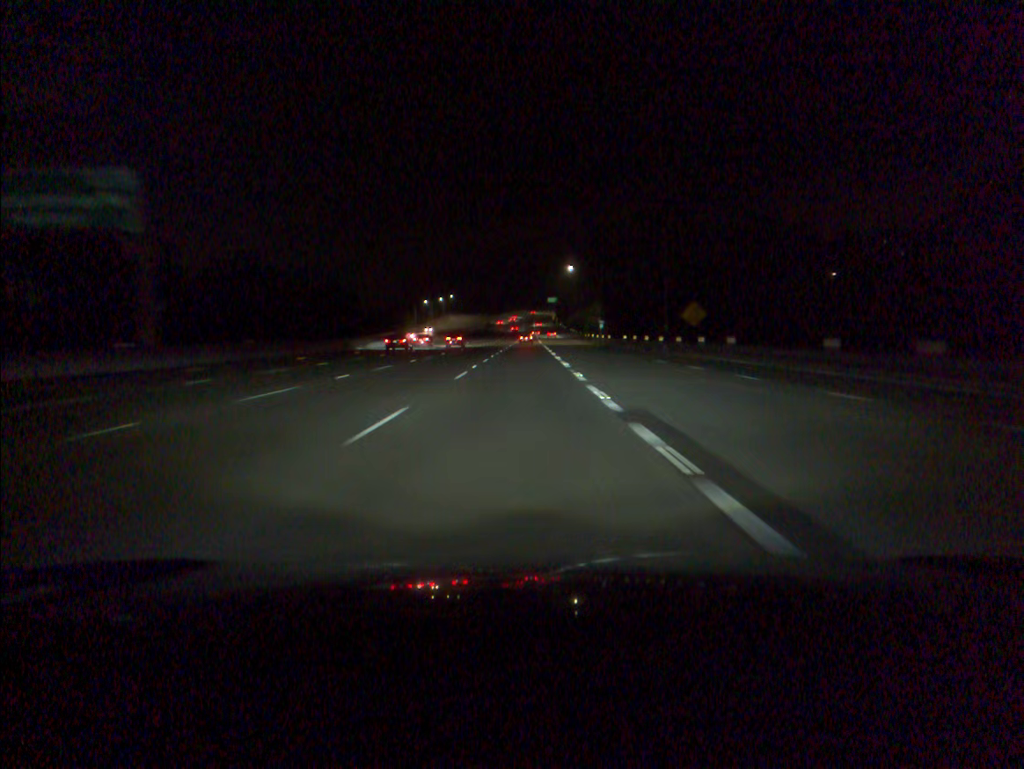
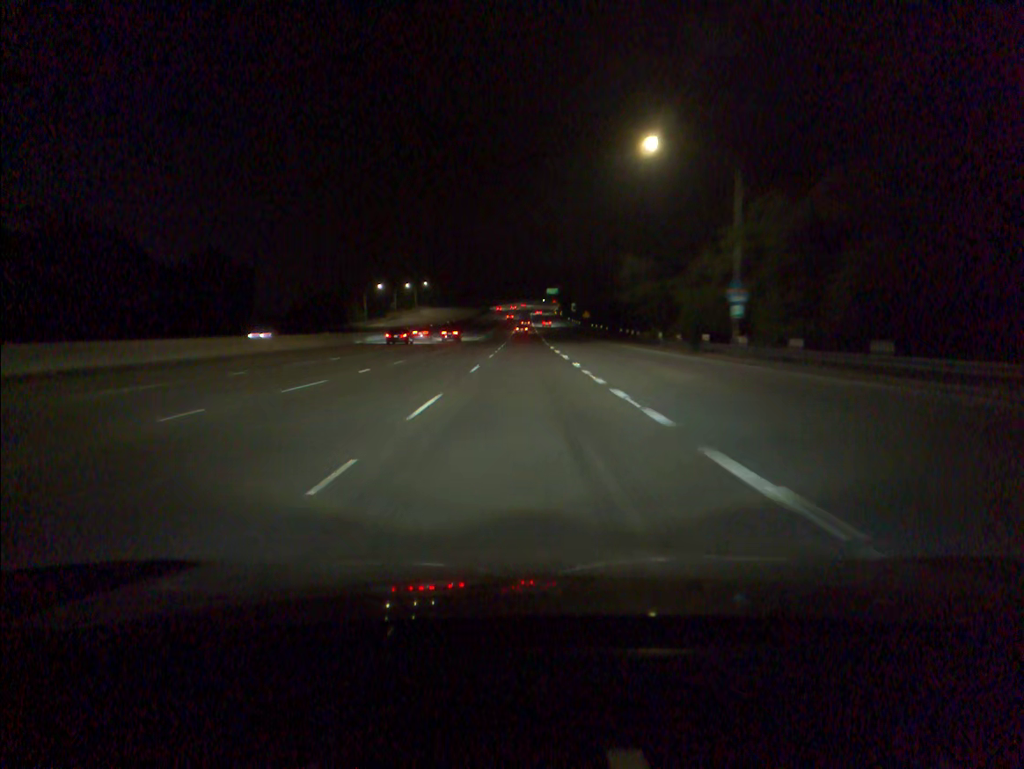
(+0.2, +83.6) m; 0°
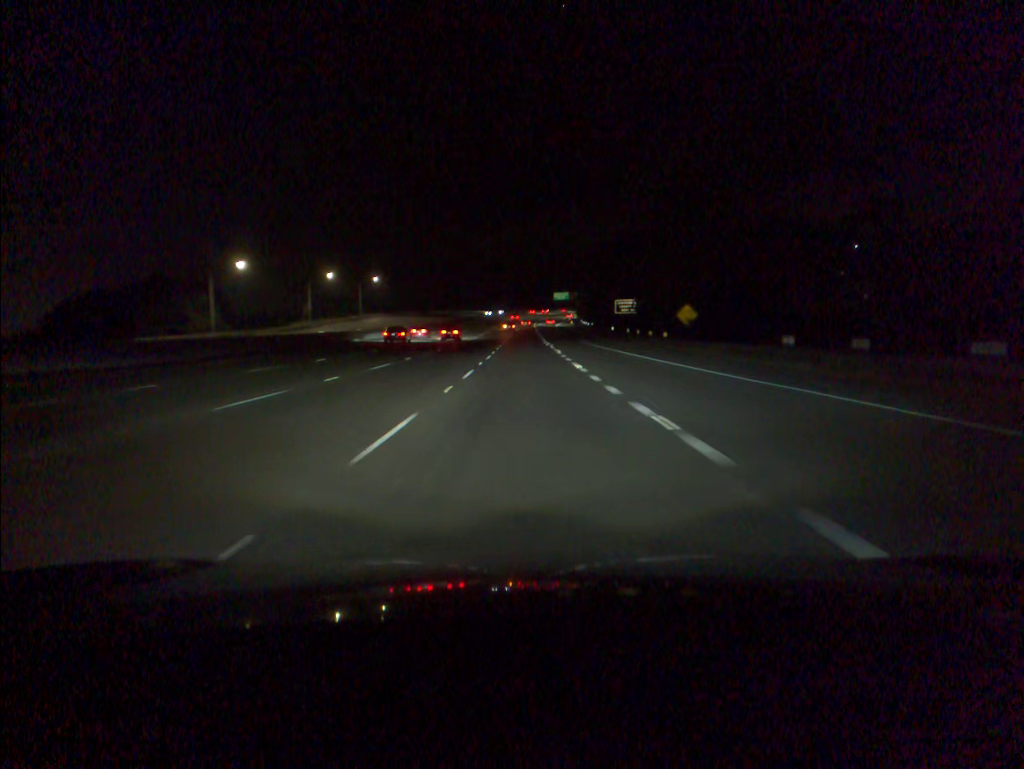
(+0.2, +103.5) m; 0°
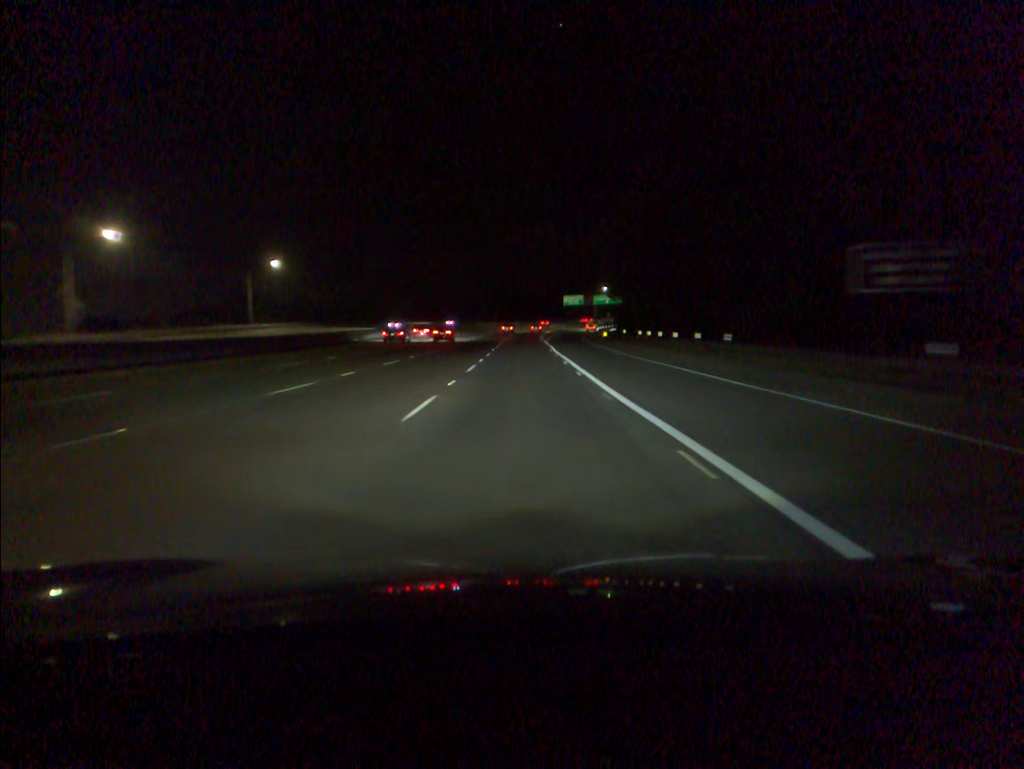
(+0.1, +82.4) m; 0°
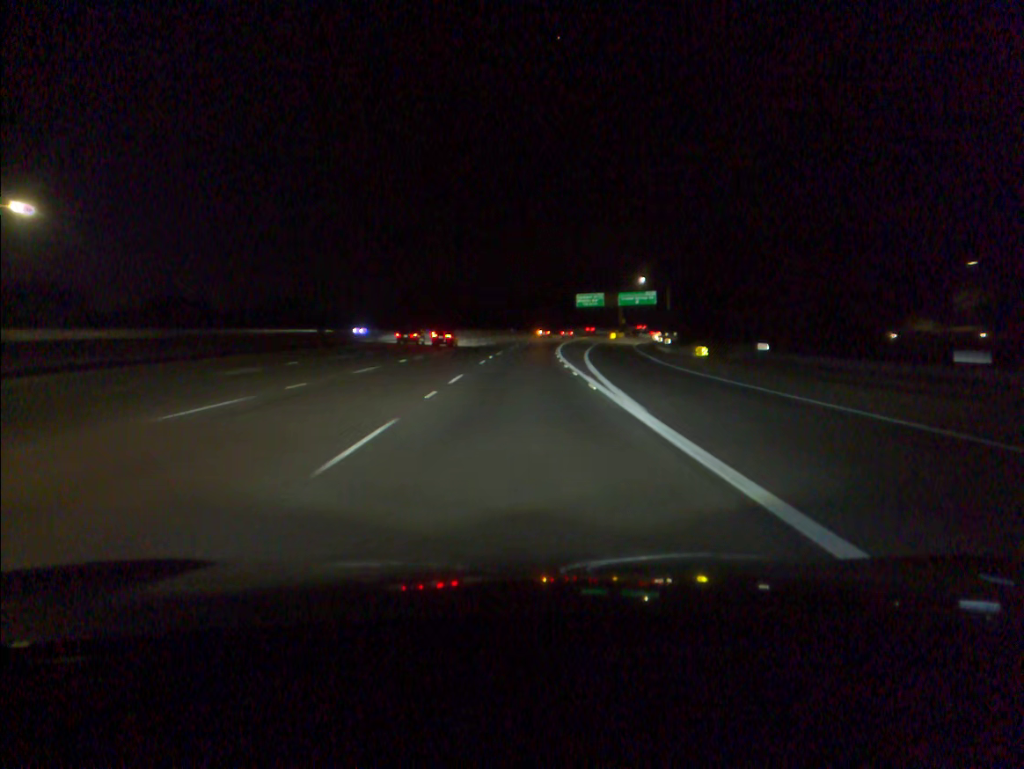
(+0.1, +61.6) m; 0°
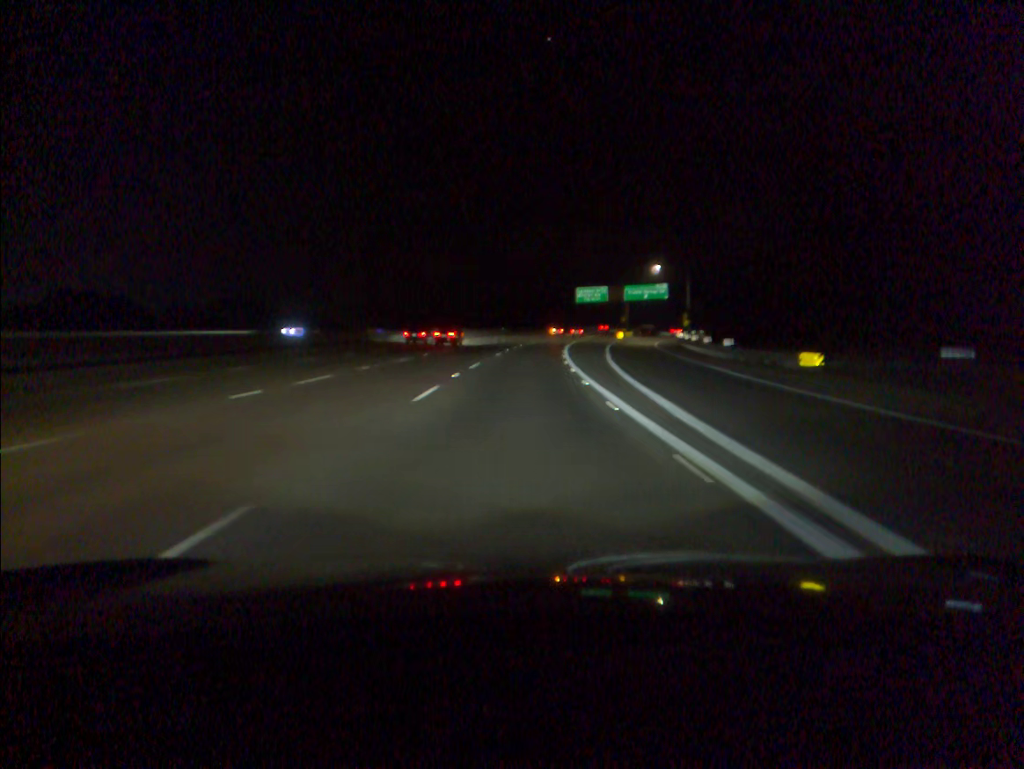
(+0.1, +20.5) m; 0°
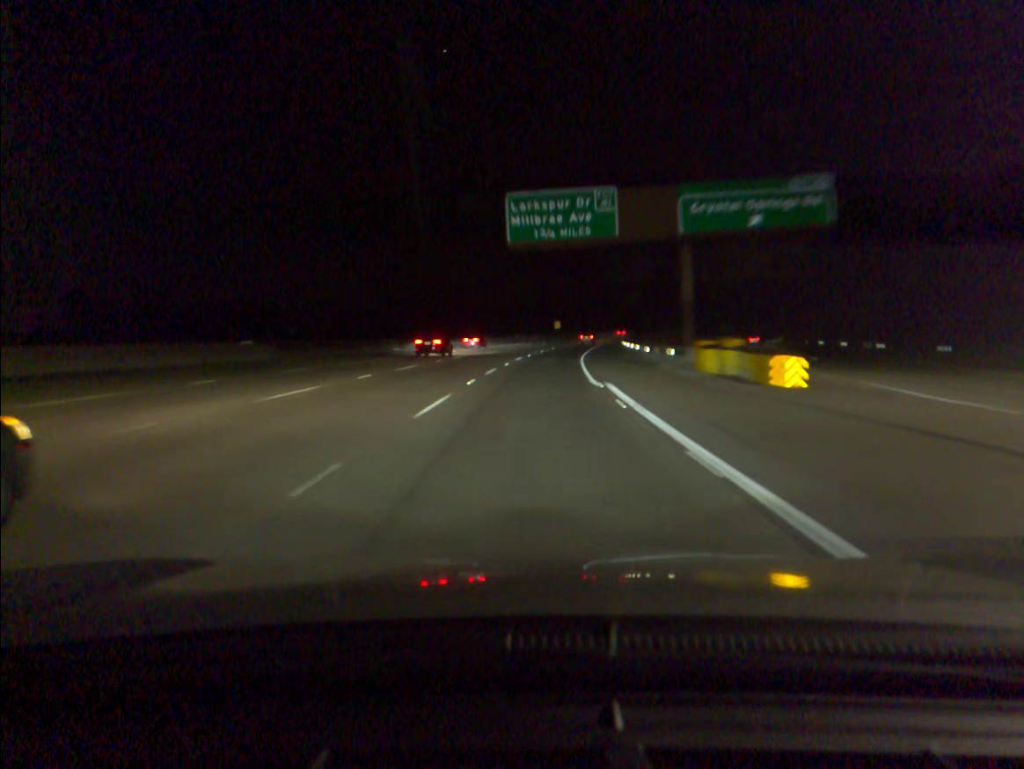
(+5.3, +102.2) m; +7°
